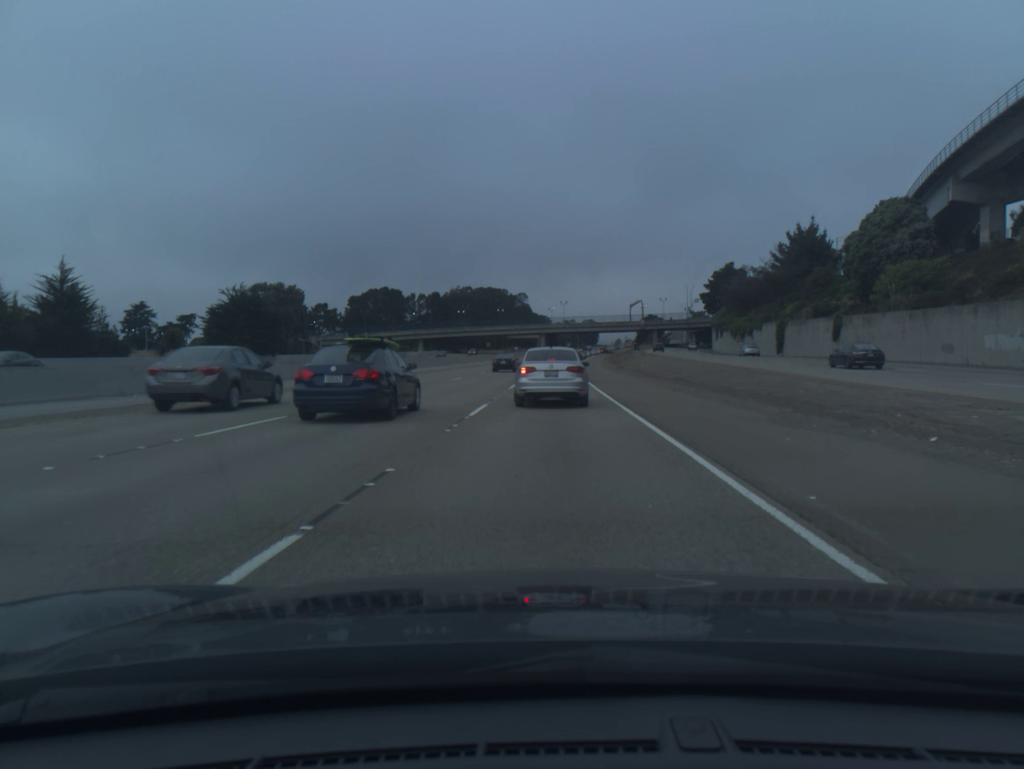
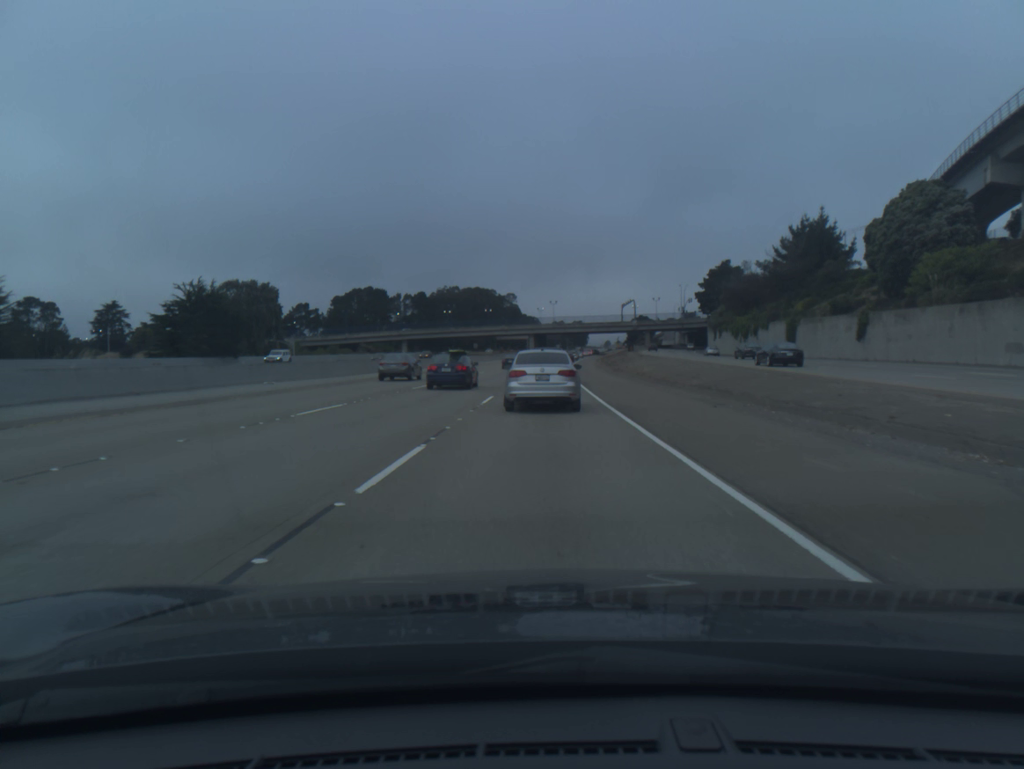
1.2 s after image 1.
(+0.1, +8.9) m; +1°
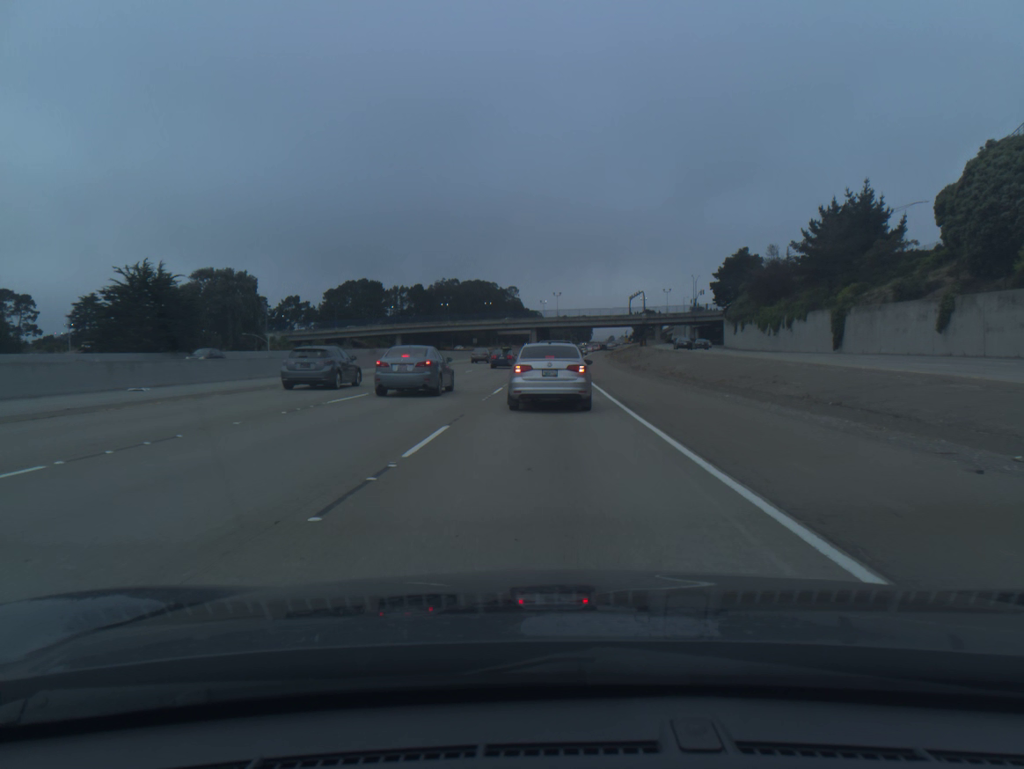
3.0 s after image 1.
(0.0, +12.7) m; 0°
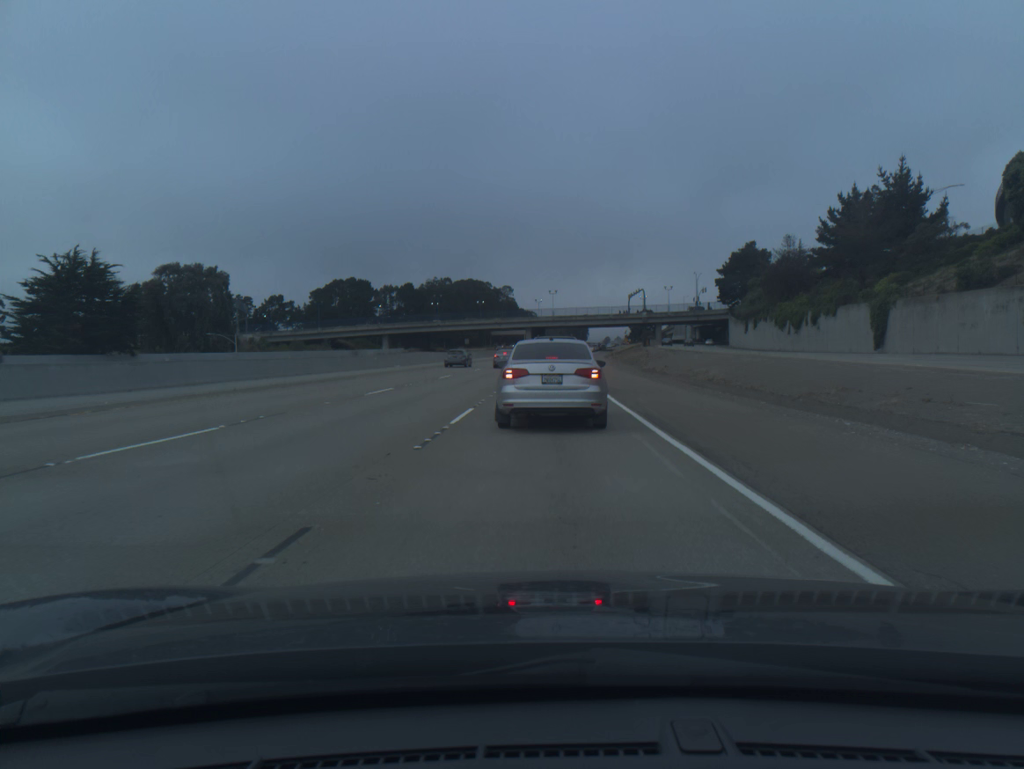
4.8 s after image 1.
(0.0, +10.3) m; 0°
